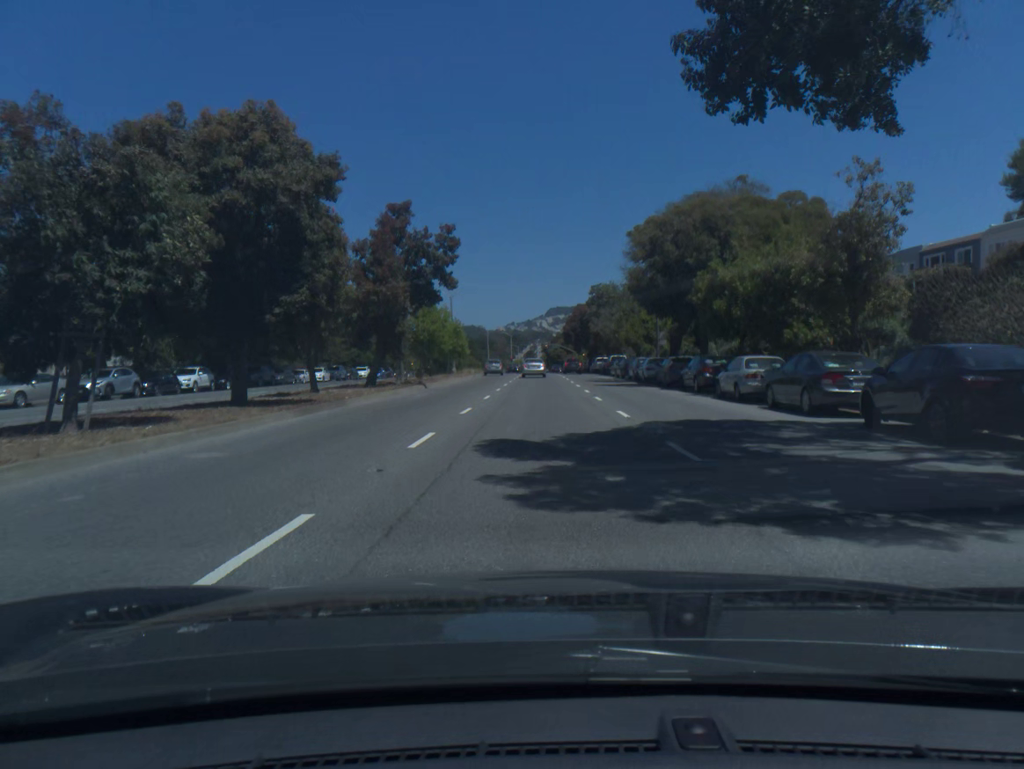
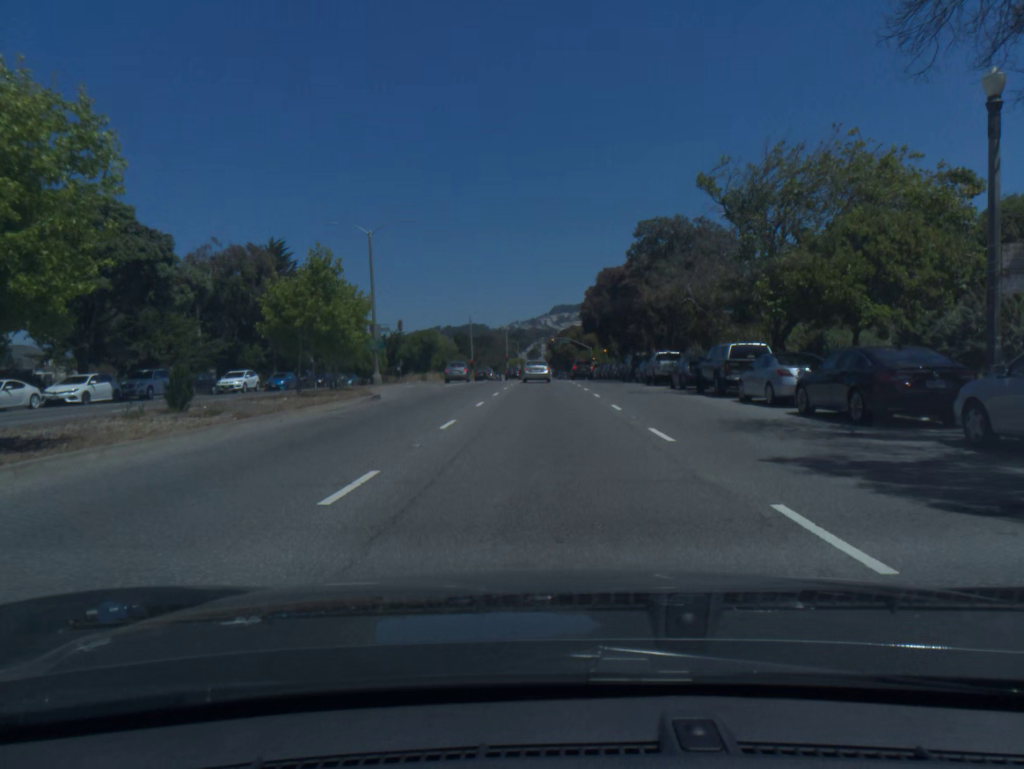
(0.0, +41.0) m; 0°
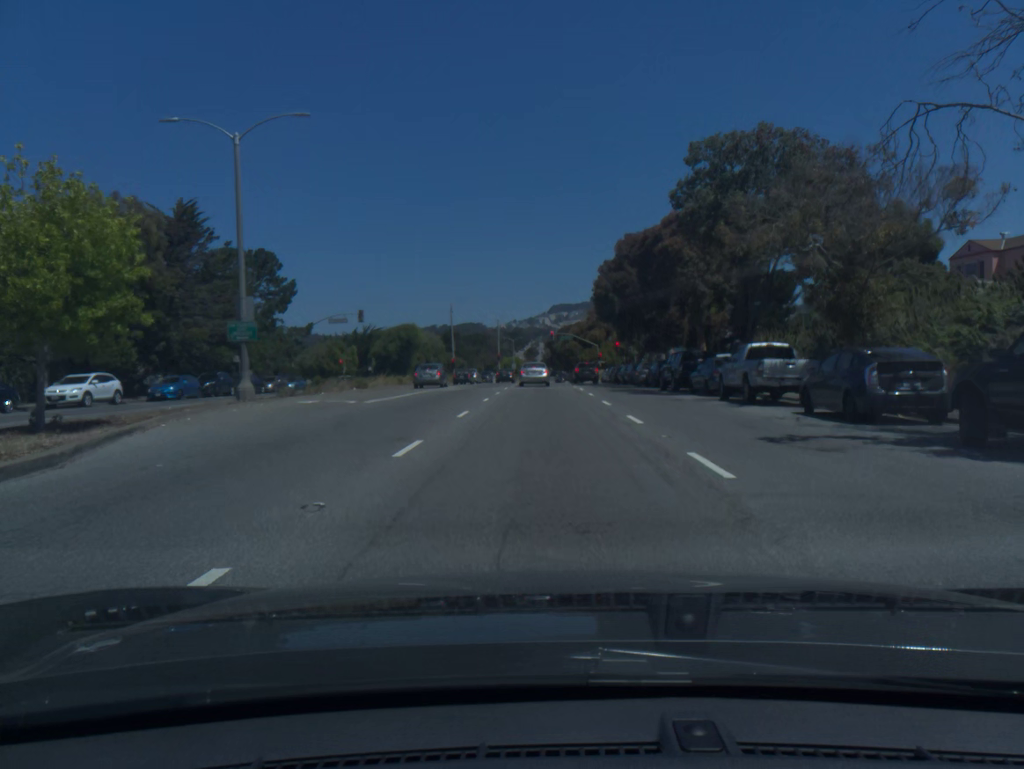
(0.0, +18.9) m; 0°
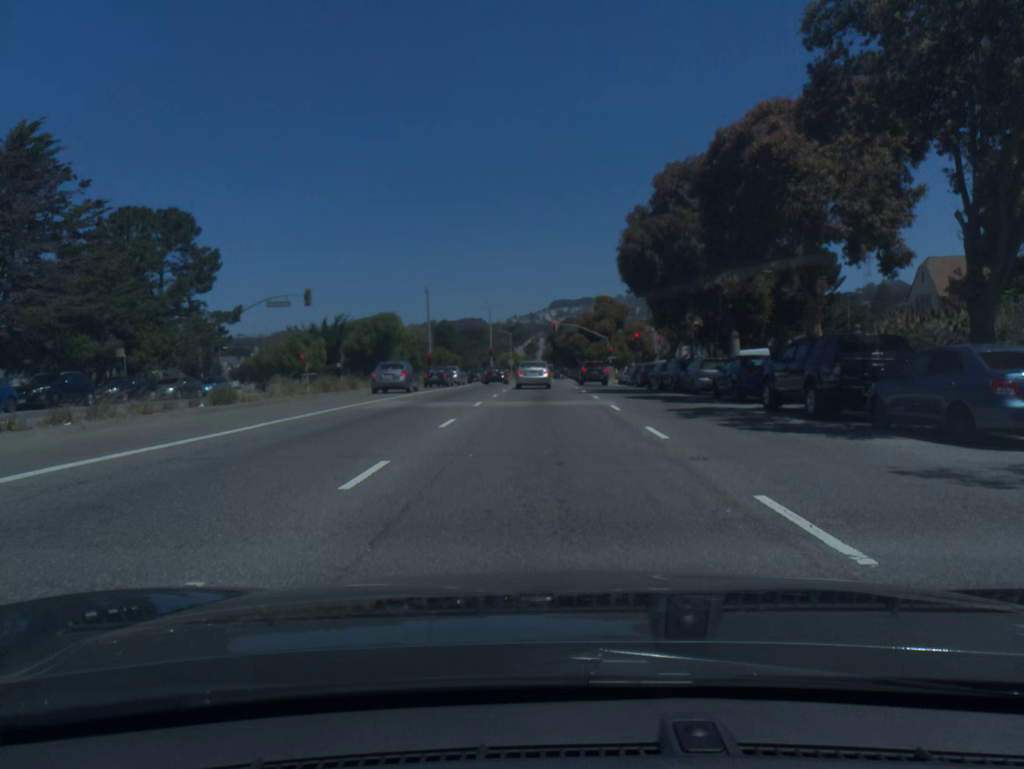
(0.0, +17.4) m; 0°
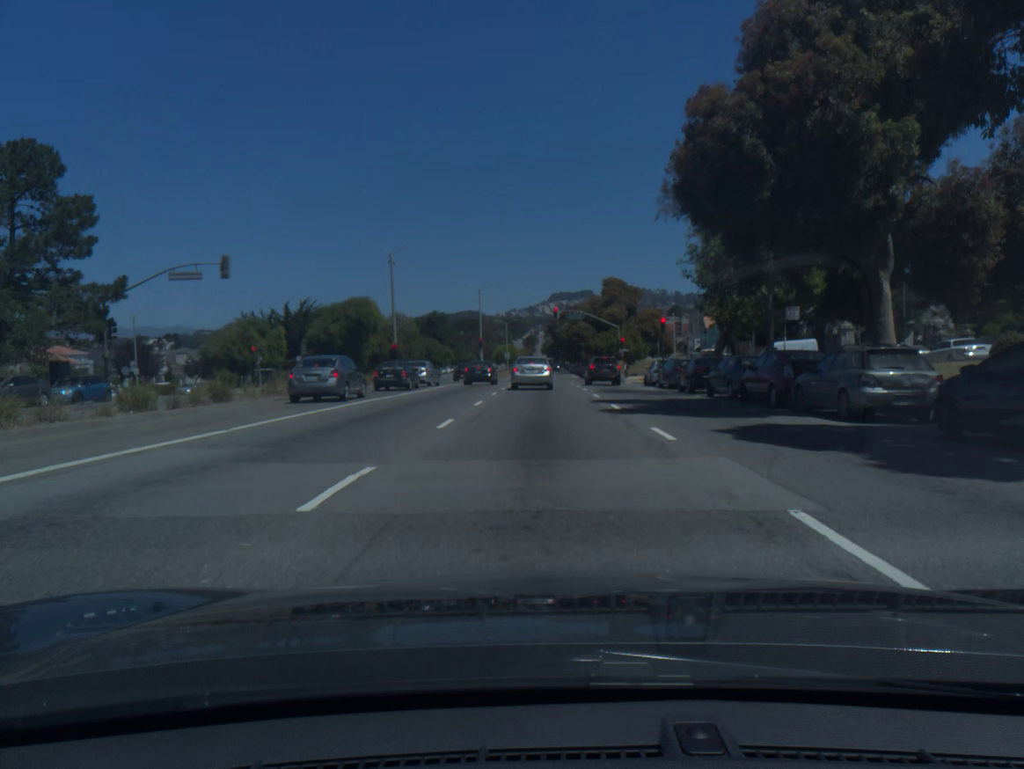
(0.0, +15.4) m; 0°
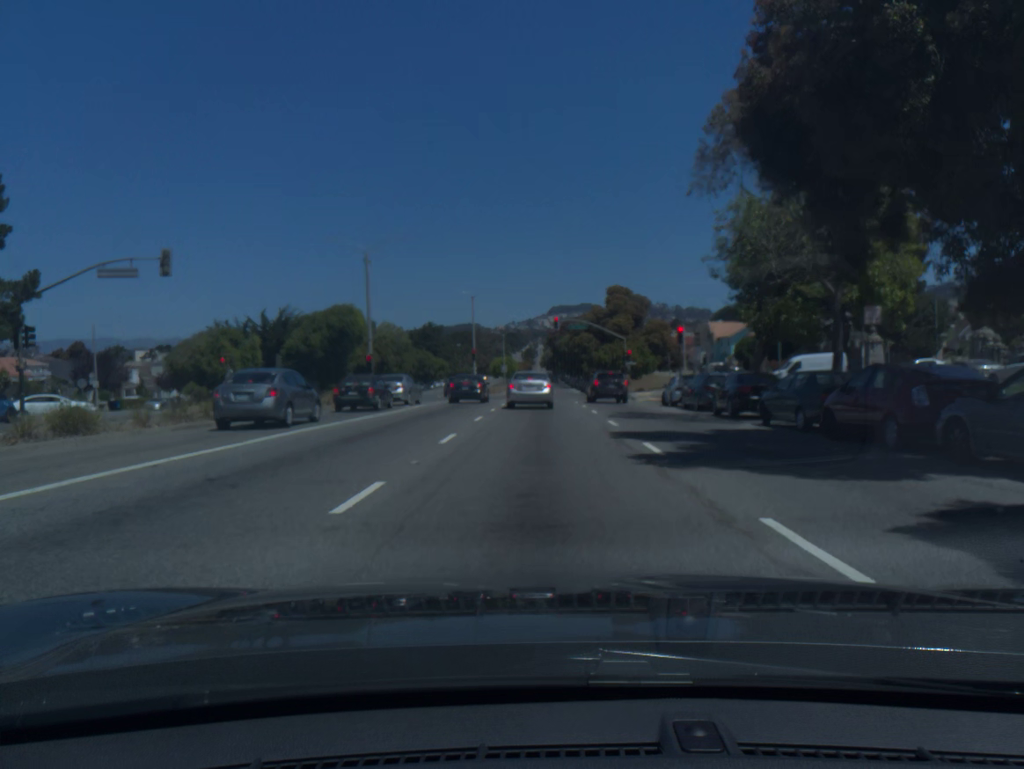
(0.0, +6.8) m; 0°
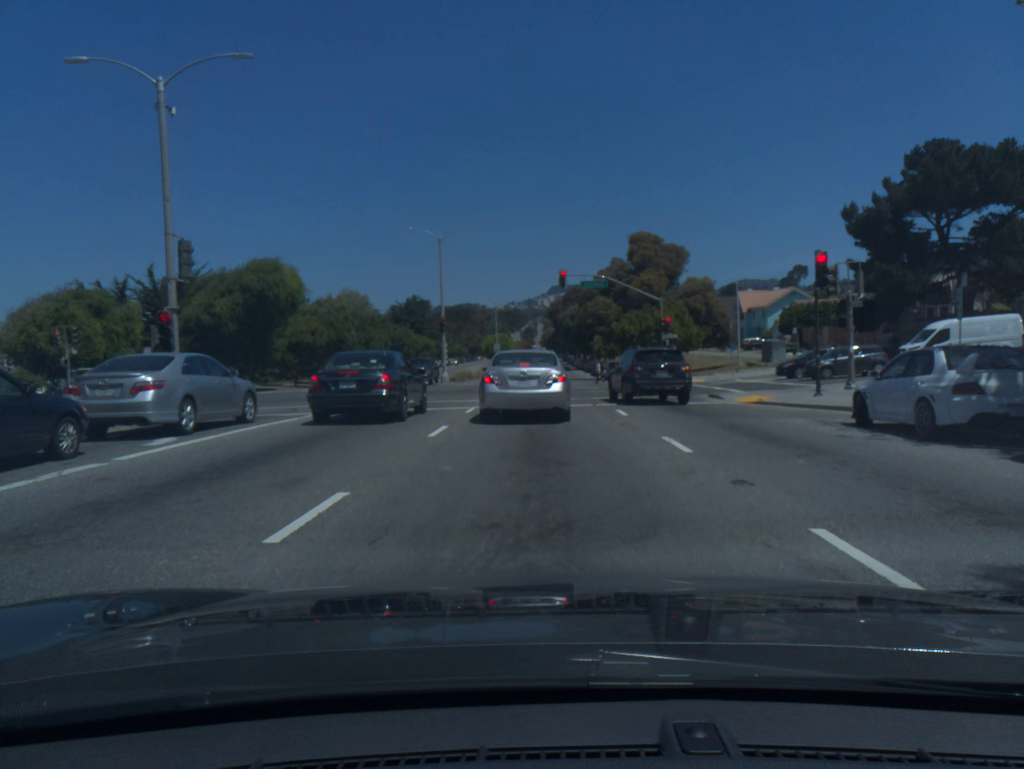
(+0.1, +23.8) m; +1°
